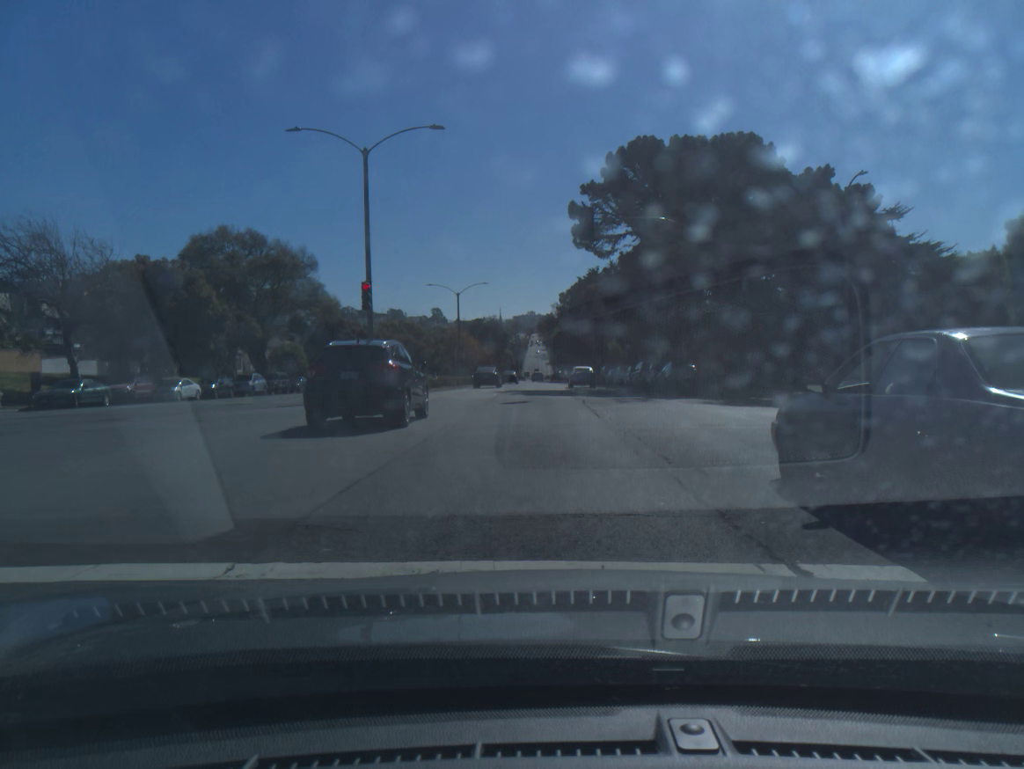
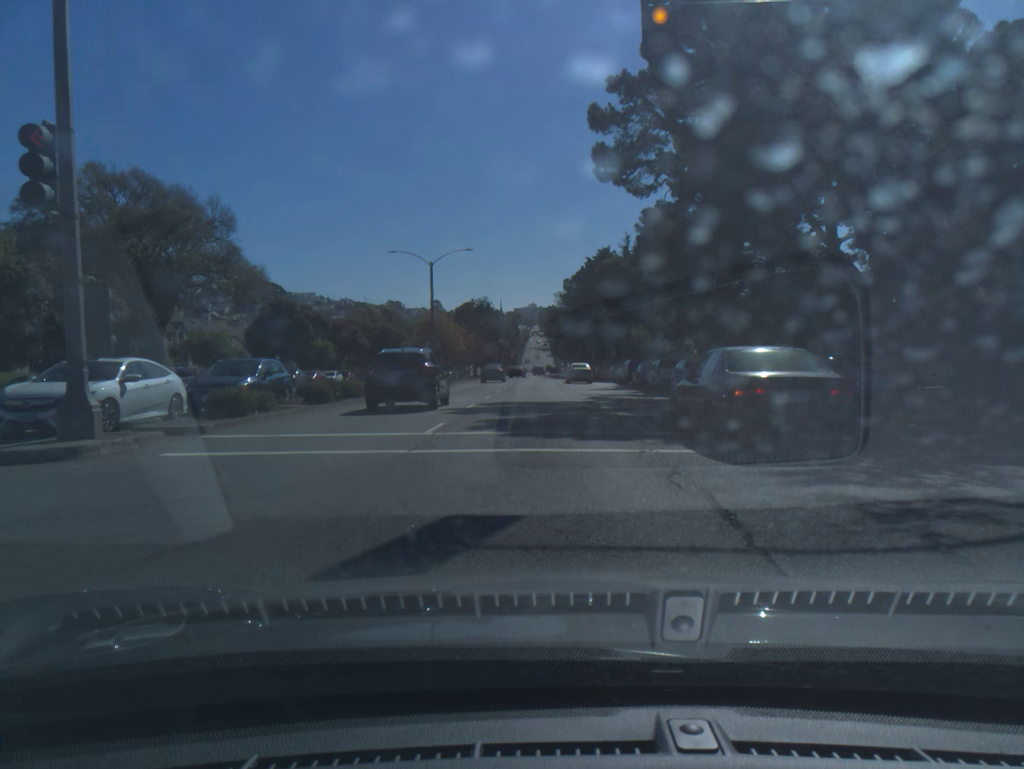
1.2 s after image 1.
(0.0, +19.1) m; 0°
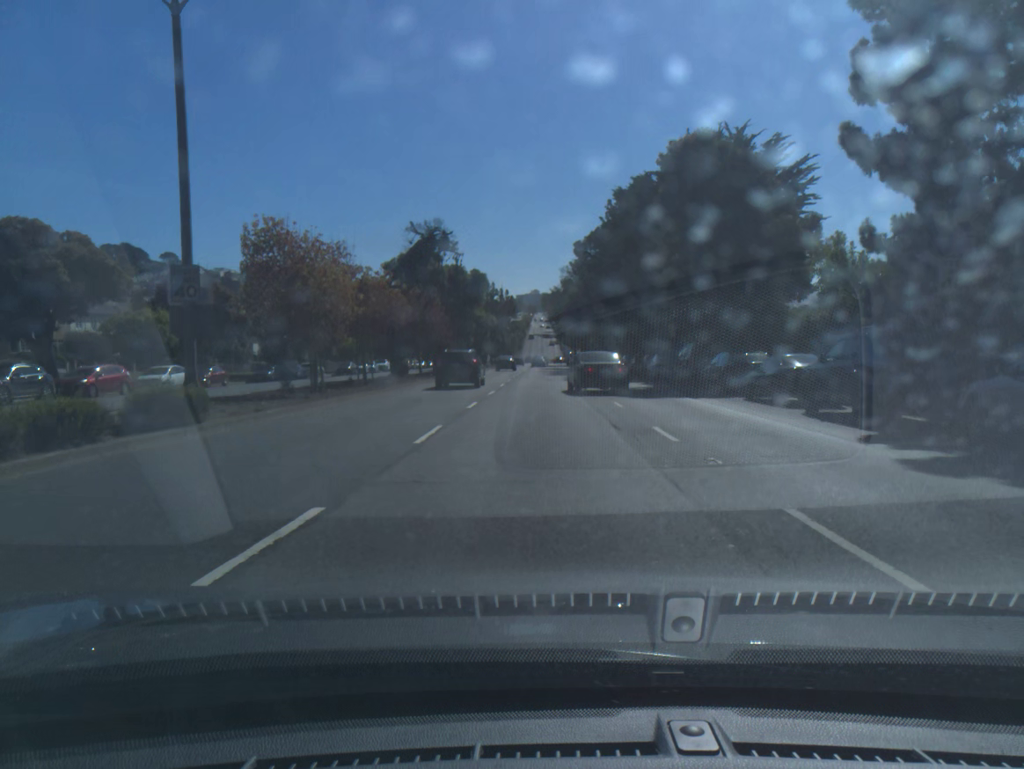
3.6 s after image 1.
(-0.1, +38.5) m; 0°
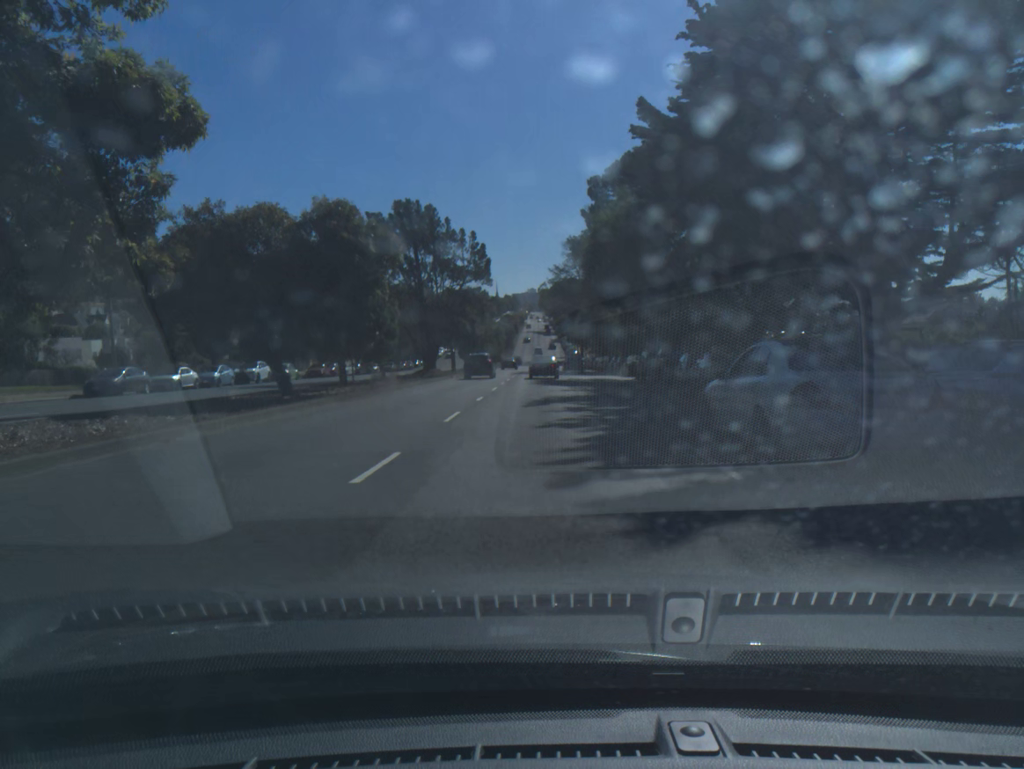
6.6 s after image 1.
(+0.2, +48.0) m; 0°
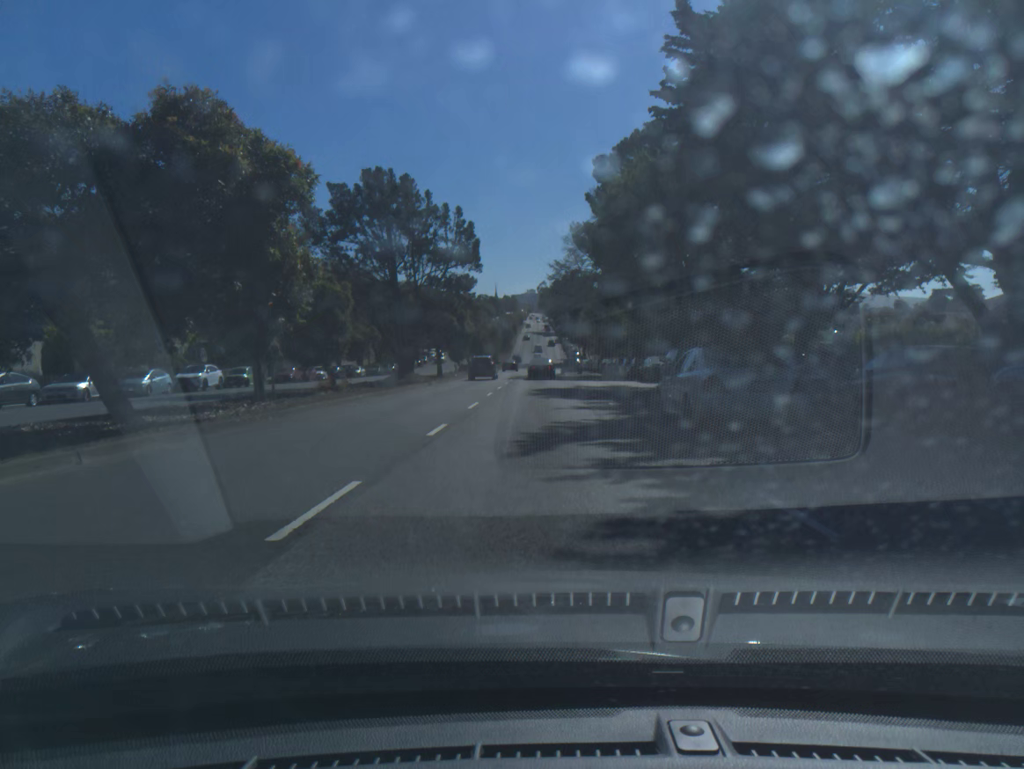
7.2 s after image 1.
(0.0, +9.6) m; 0°
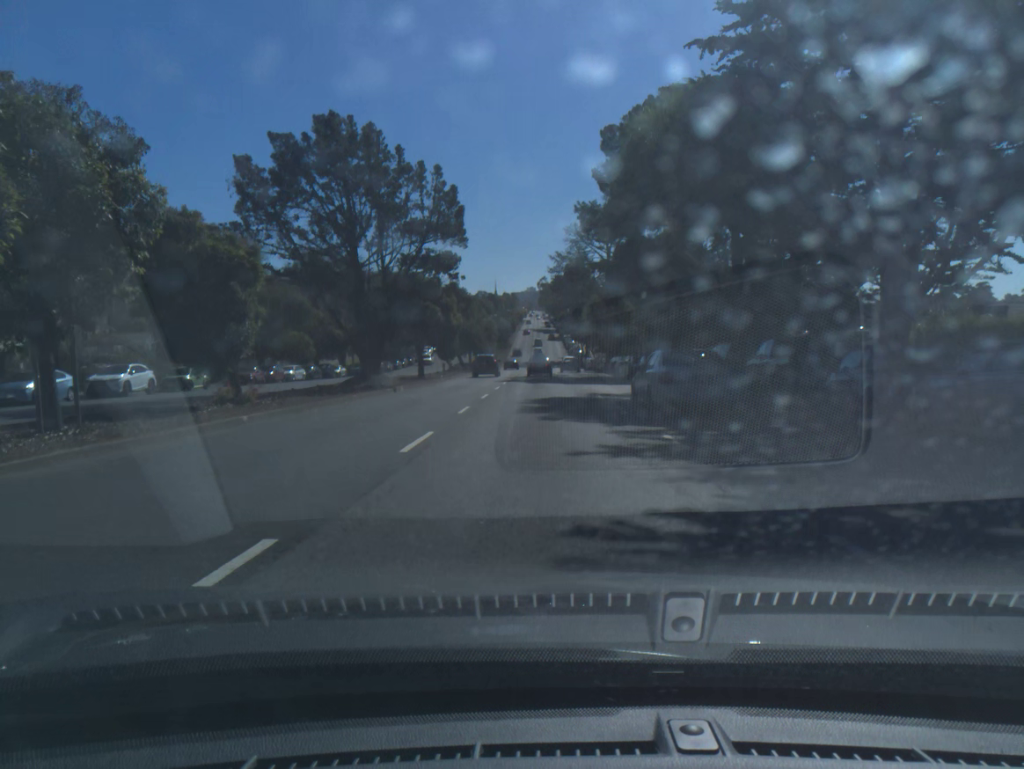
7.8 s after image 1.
(0.0, +9.6) m; 0°
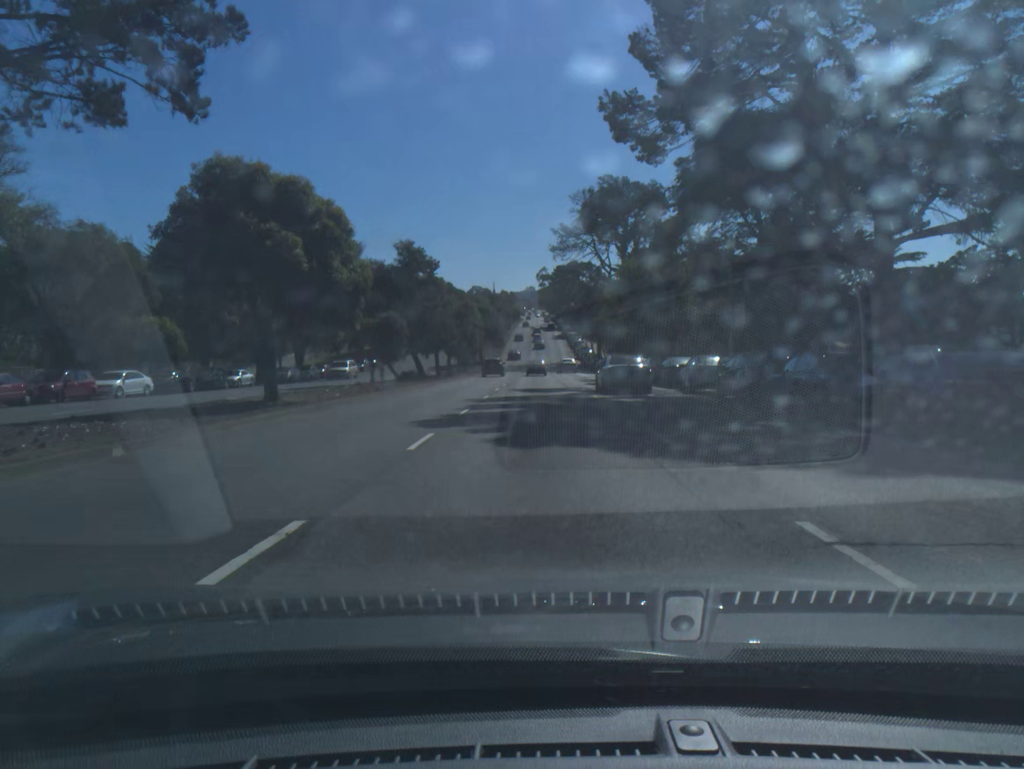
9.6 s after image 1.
(-0.1, +28.6) m; 0°
